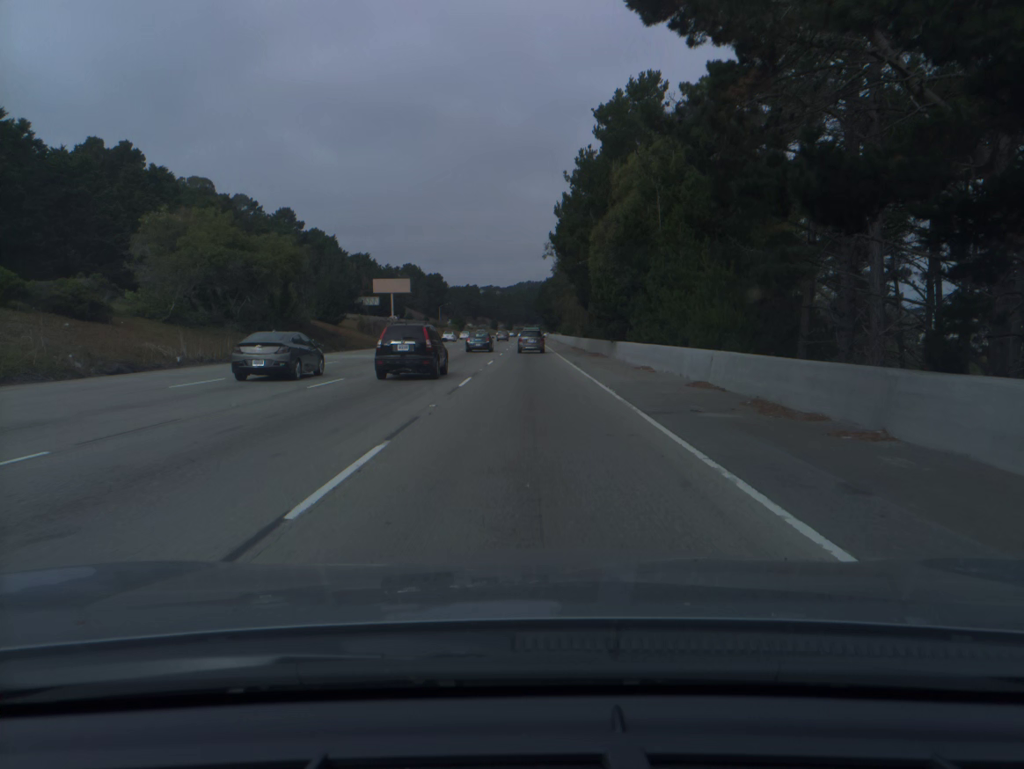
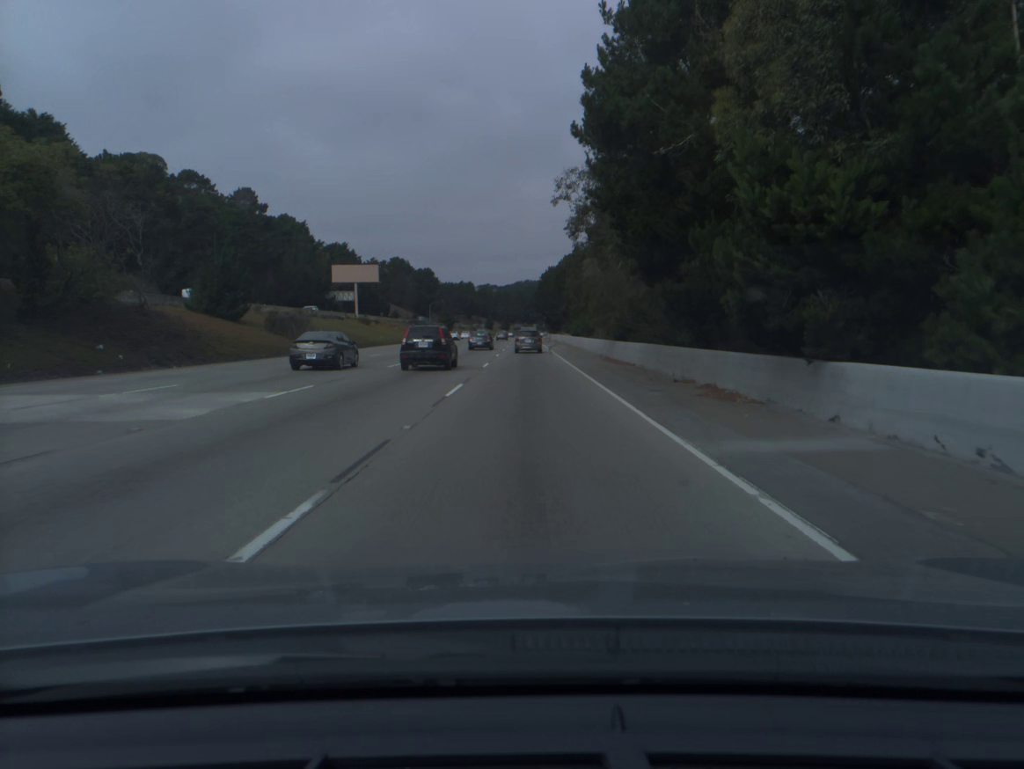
(+0.1, +32.5) m; 0°
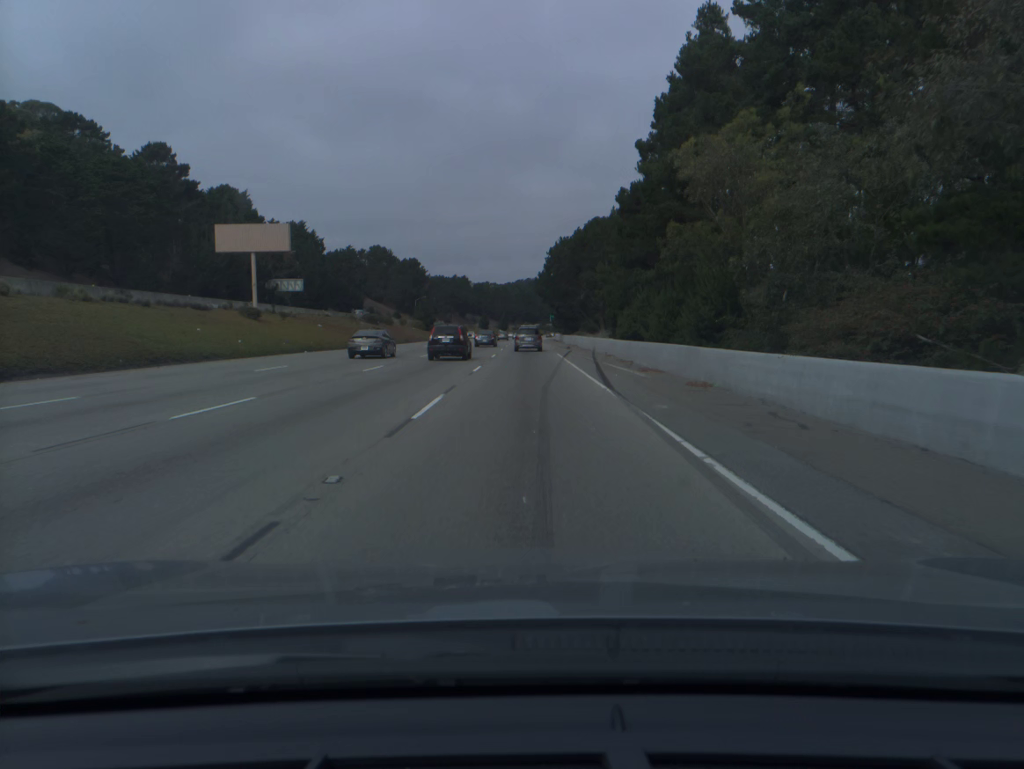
(-0.1, +48.4) m; 0°
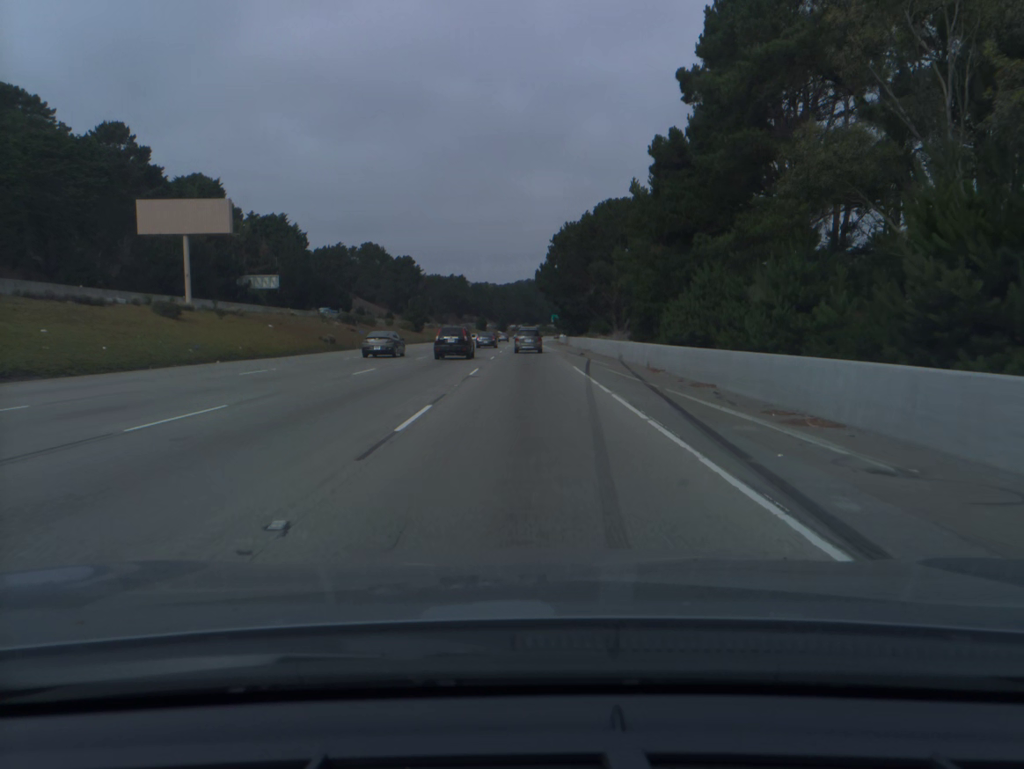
(0.0, +16.0) m; 0°
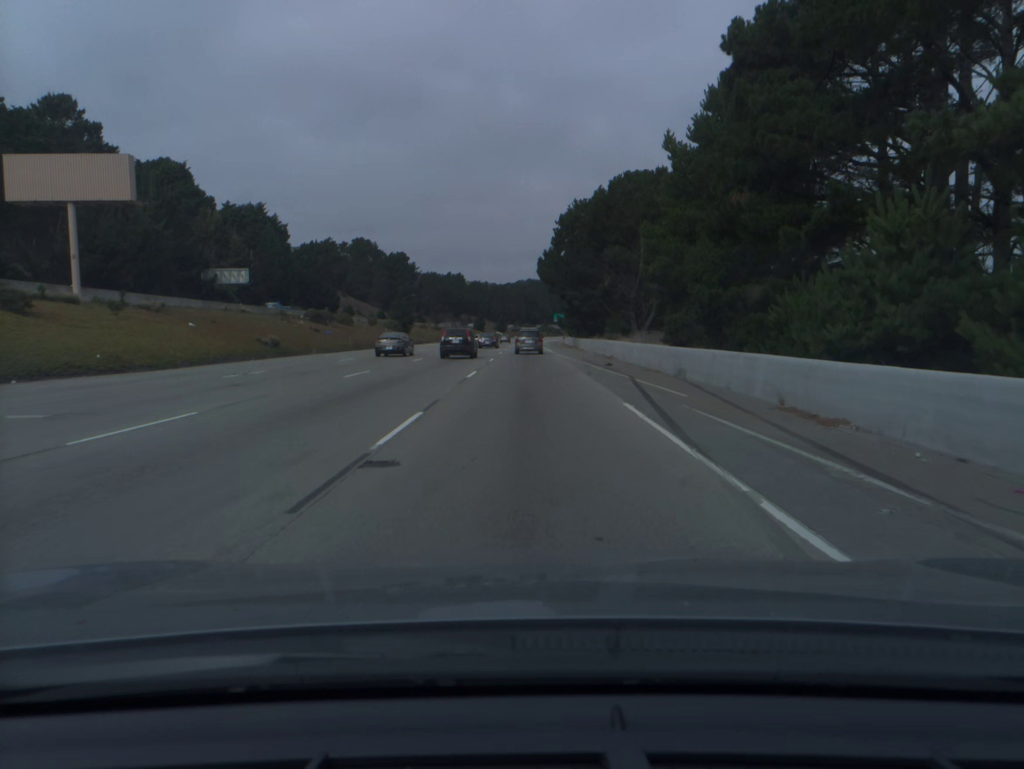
(0.0, +15.9) m; 0°
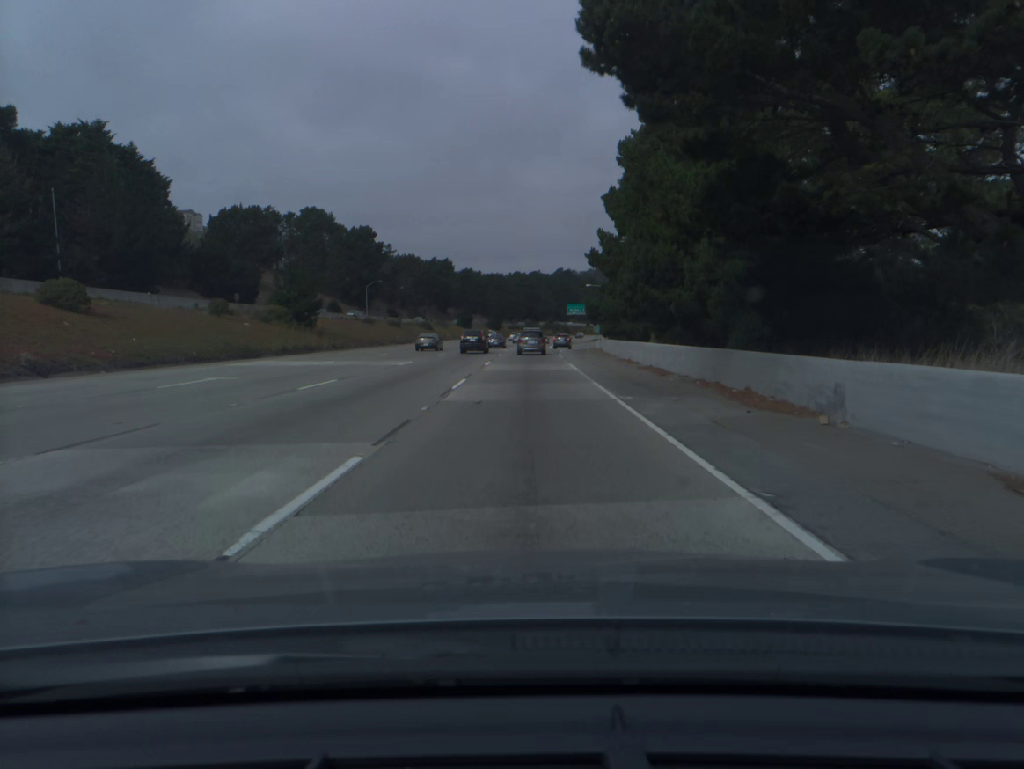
(+0.1, +63.1) m; 0°
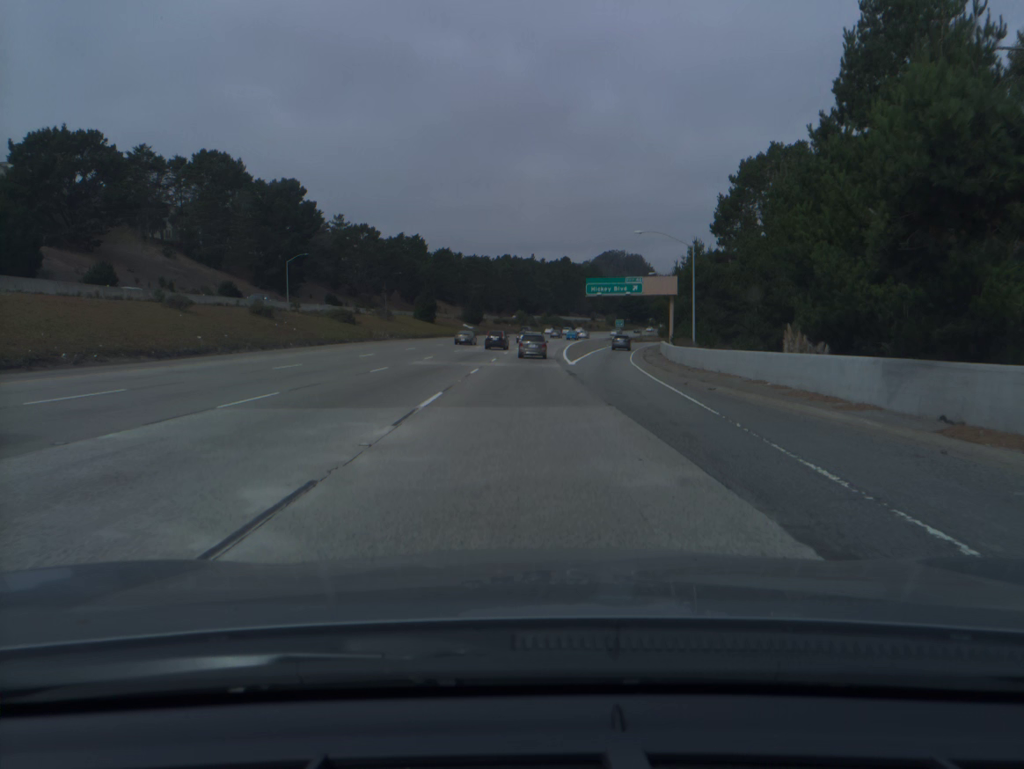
(+0.3, +62.9) m; +1°
